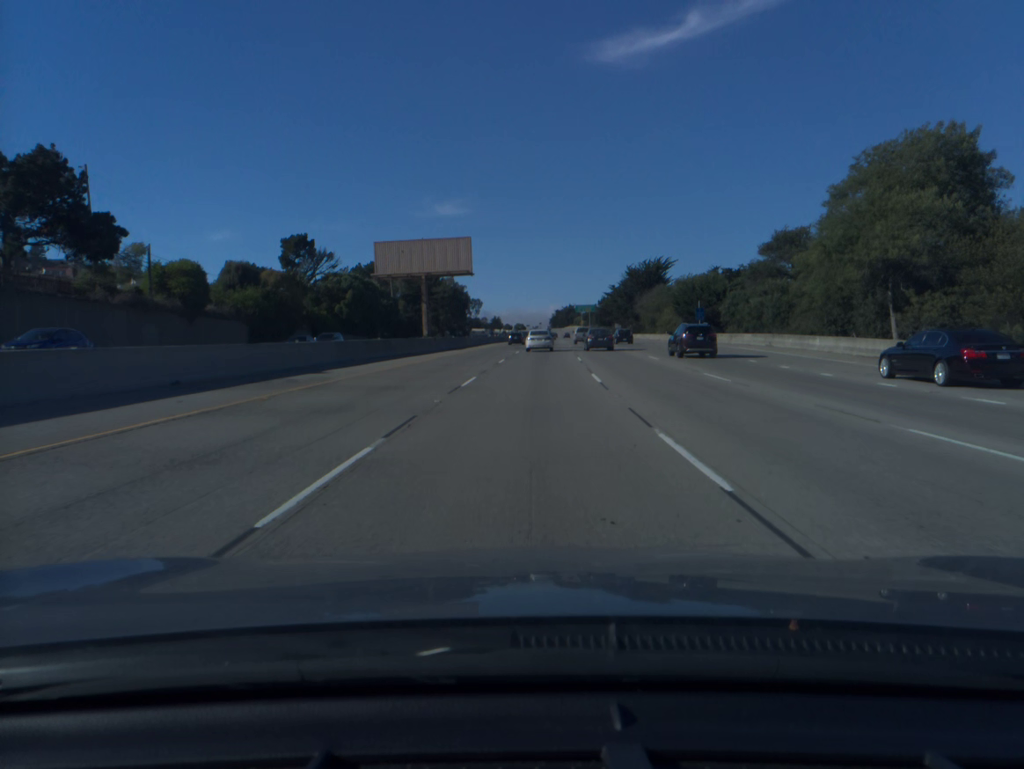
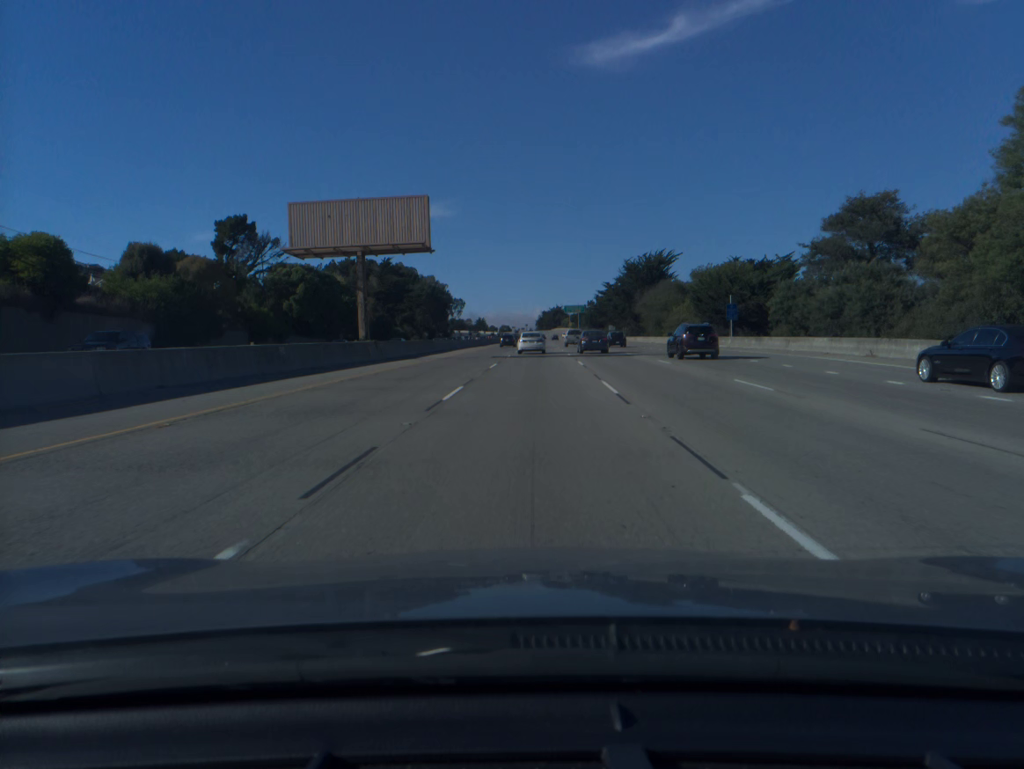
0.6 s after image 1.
(+0.2, +18.8) m; +1°
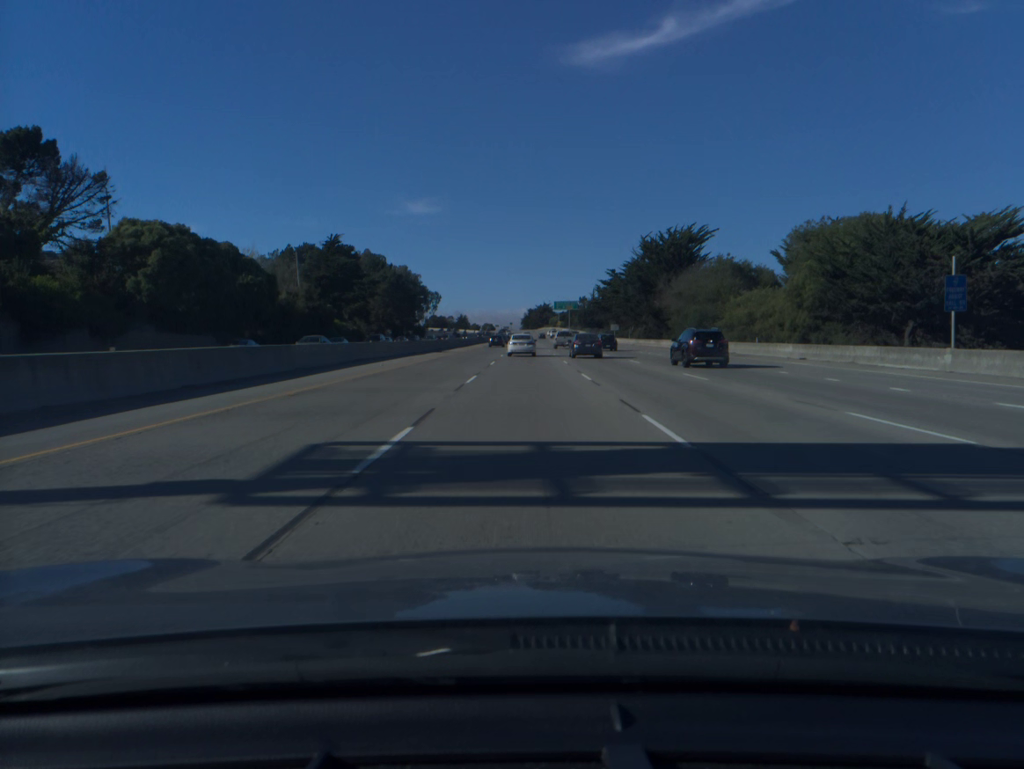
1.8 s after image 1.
(+0.4, +37.4) m; +1°
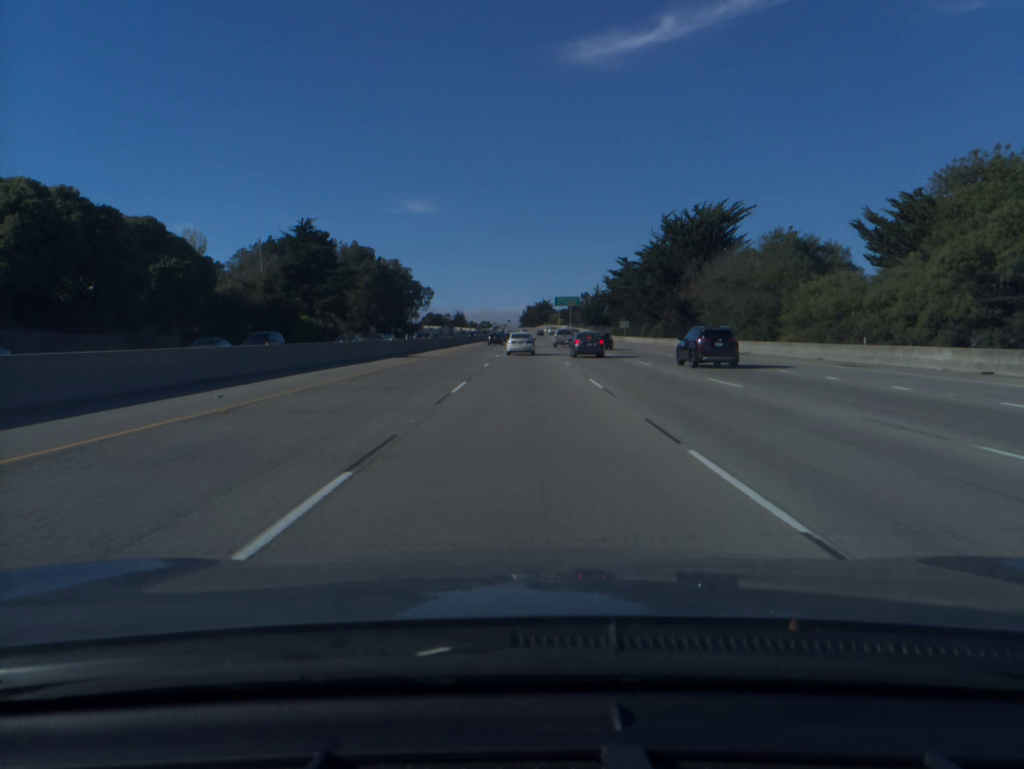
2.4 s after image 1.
(0.0, +18.6) m; 0°
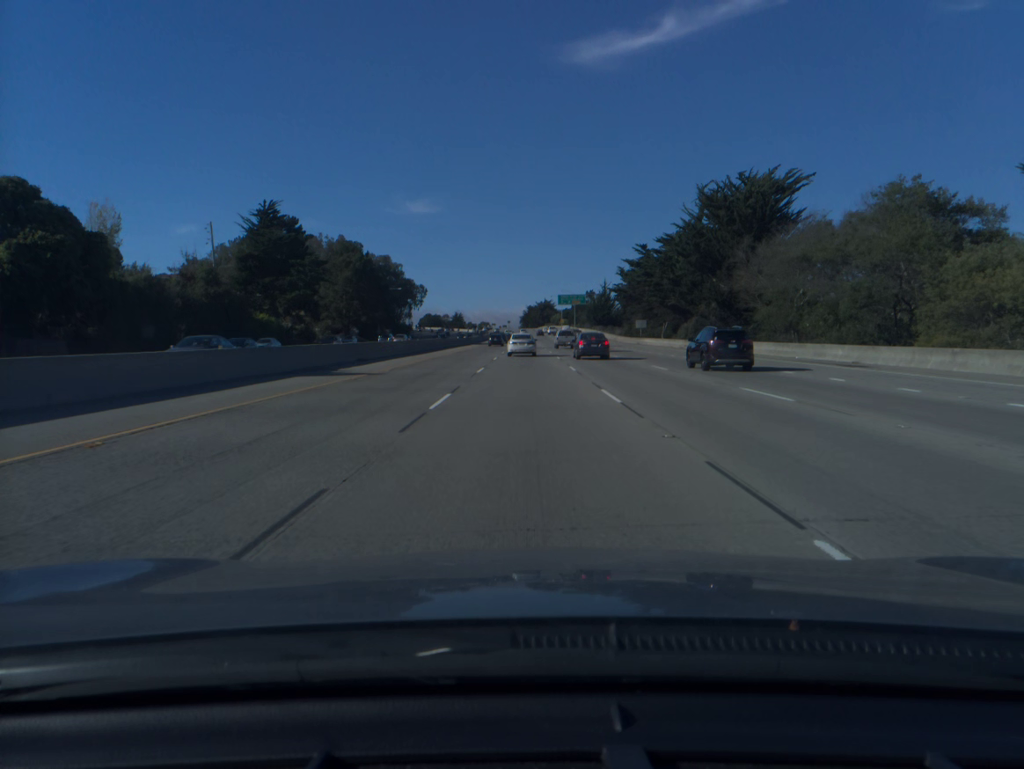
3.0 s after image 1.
(0.0, +18.5) m; 0°
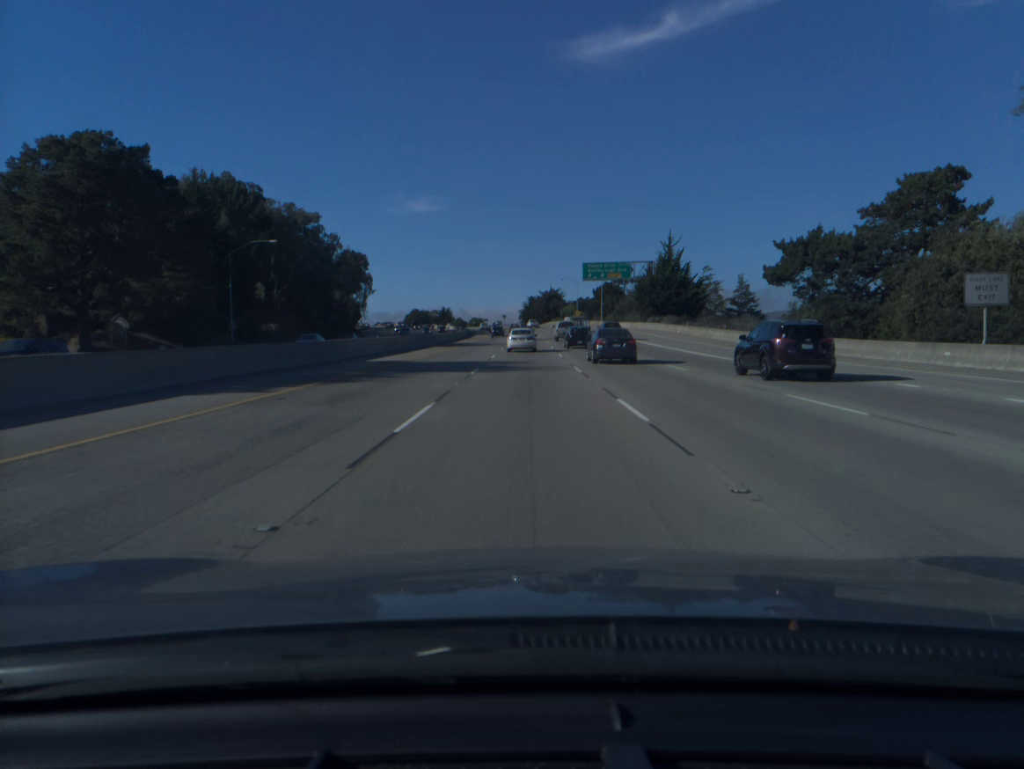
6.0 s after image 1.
(-0.1, +91.4) m; 0°
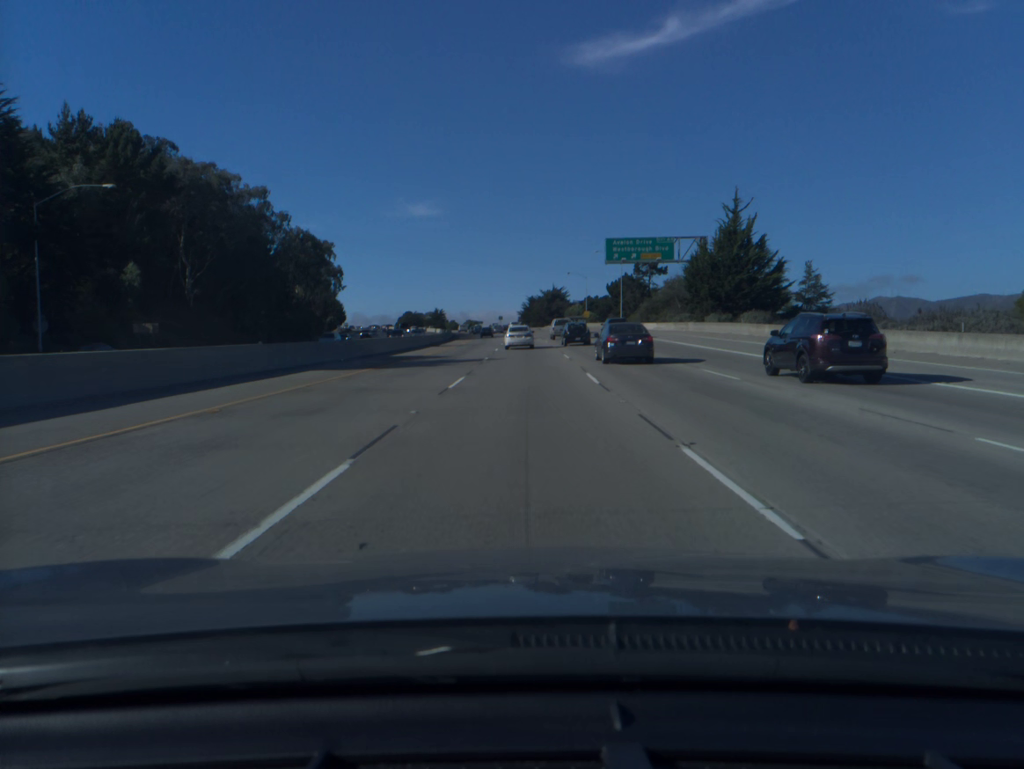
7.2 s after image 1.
(0.0, +35.9) m; 0°
